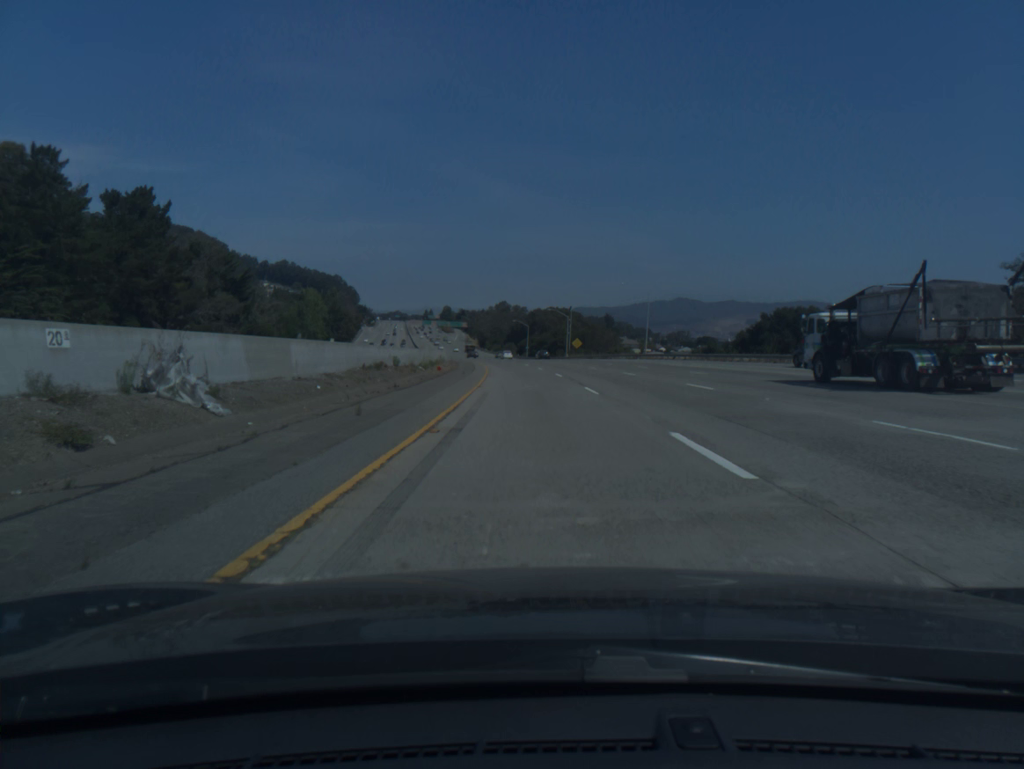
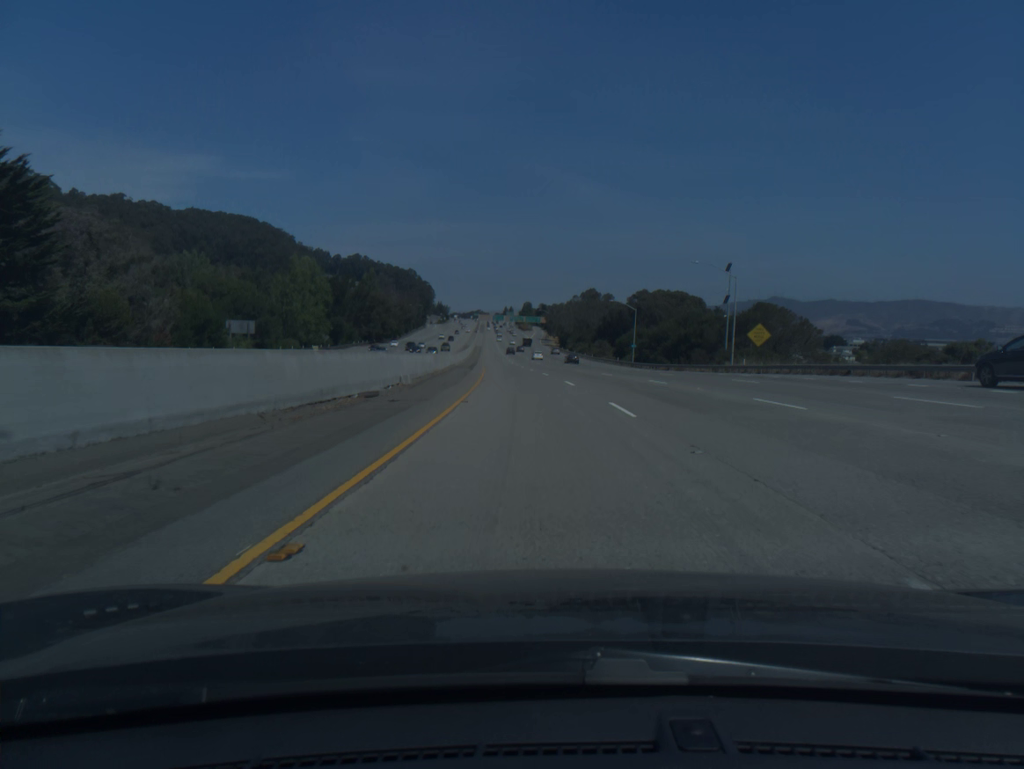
(-4.4, +79.9) m; -6°
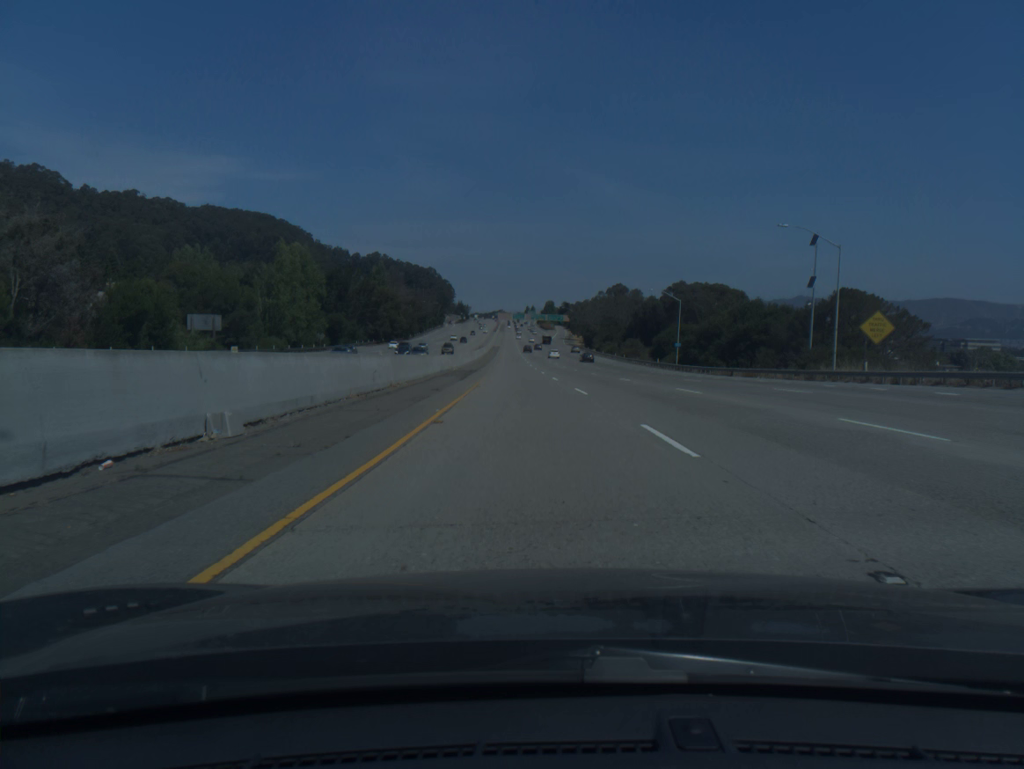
(-0.3, +20.1) m; -2°
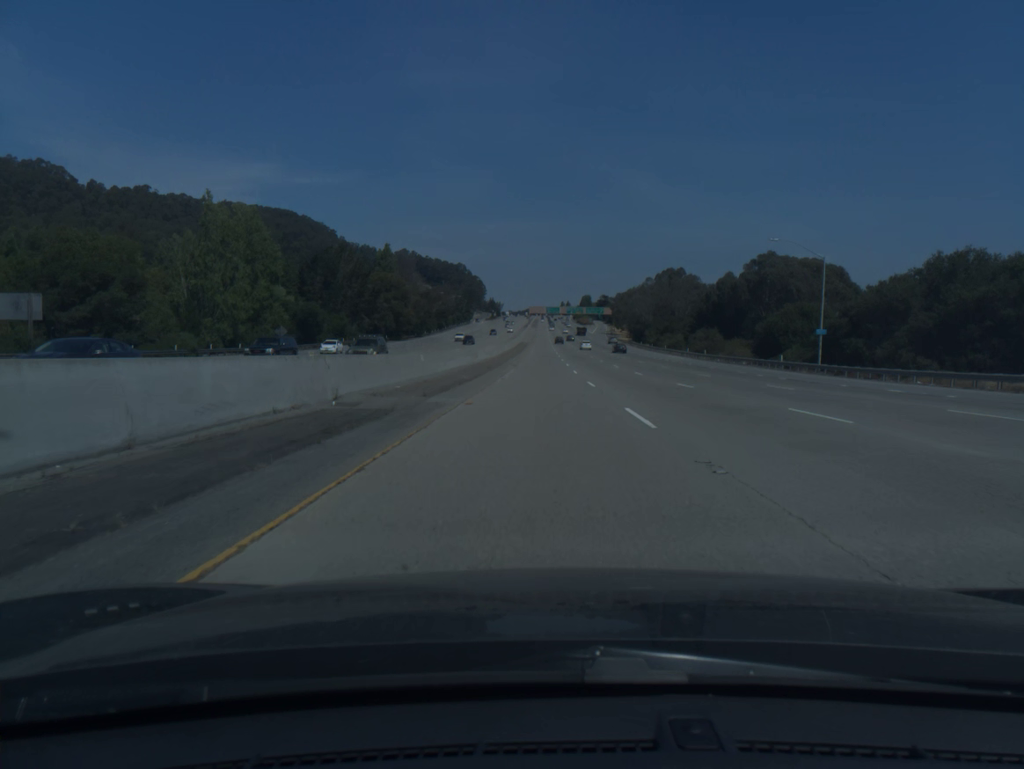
(-1.0, +40.1) m; -3°
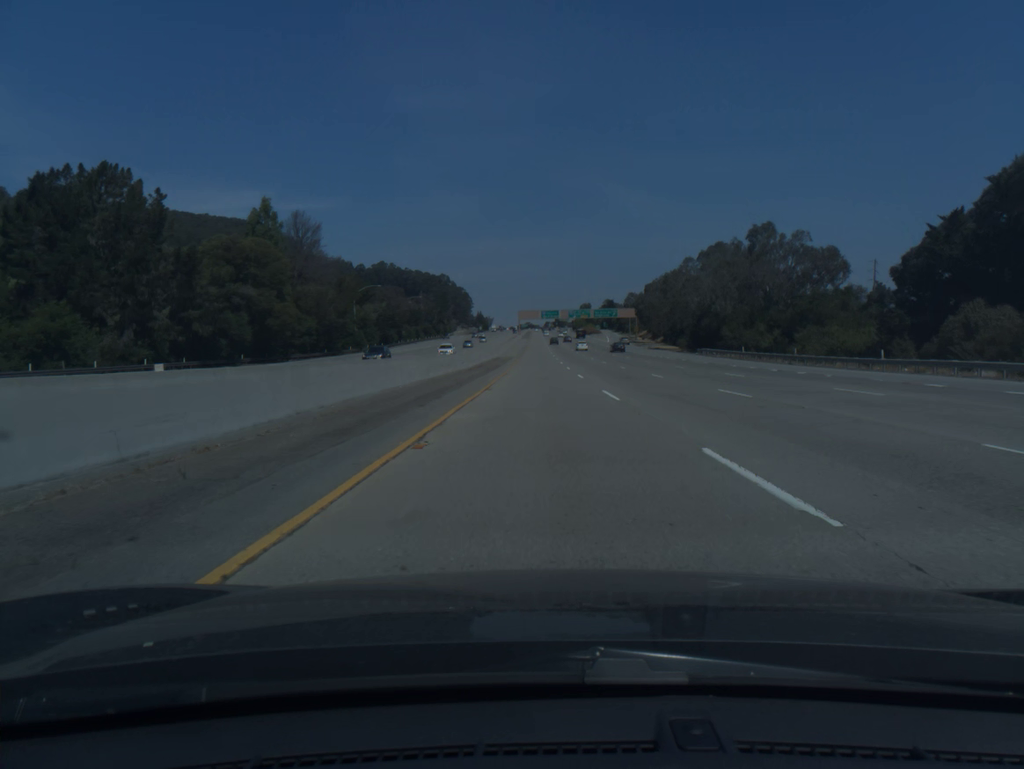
(-0.1, +80.3) m; 0°
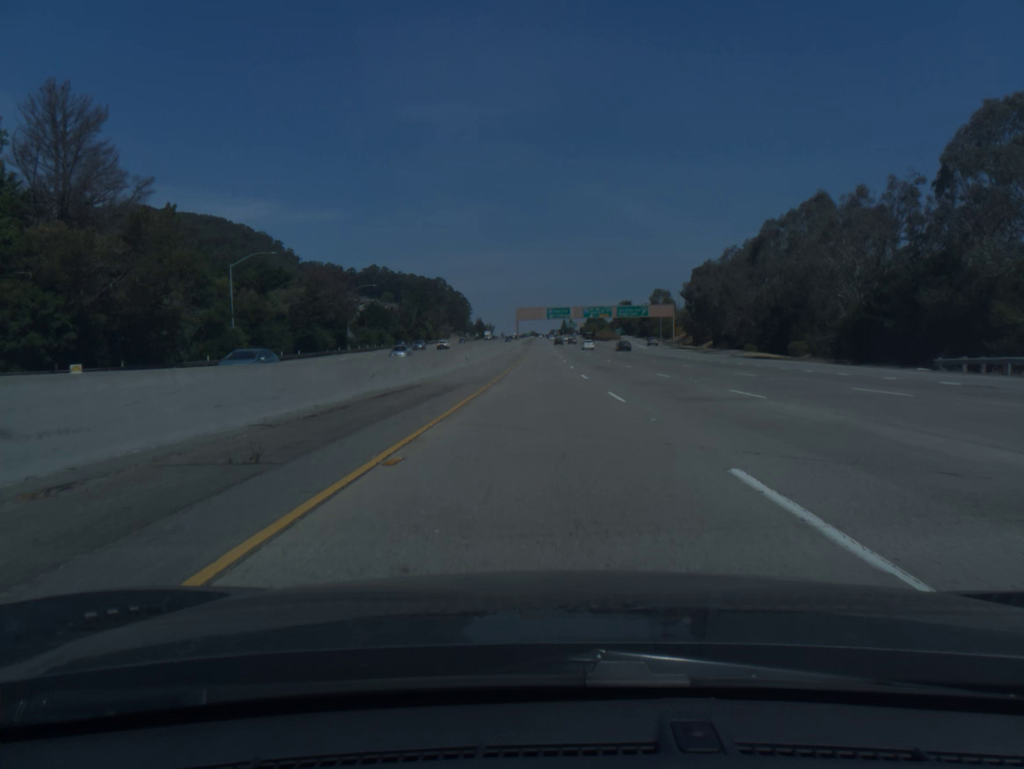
(-0.1, +59.9) m; 0°
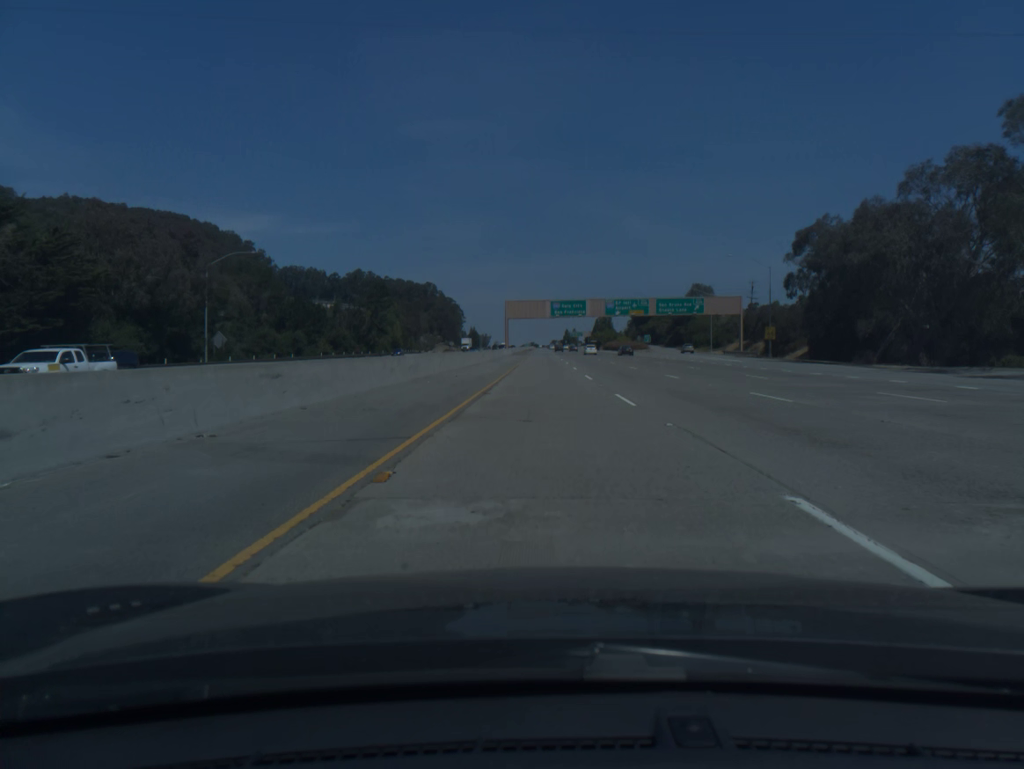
(-0.1, +59.6) m; 0°
